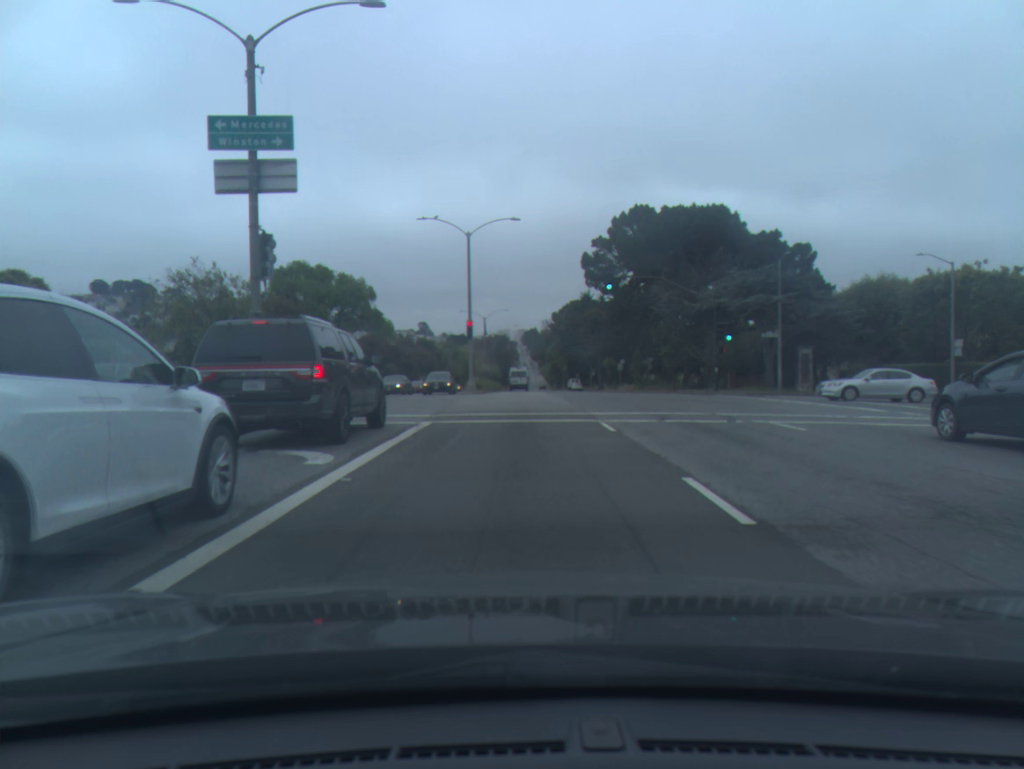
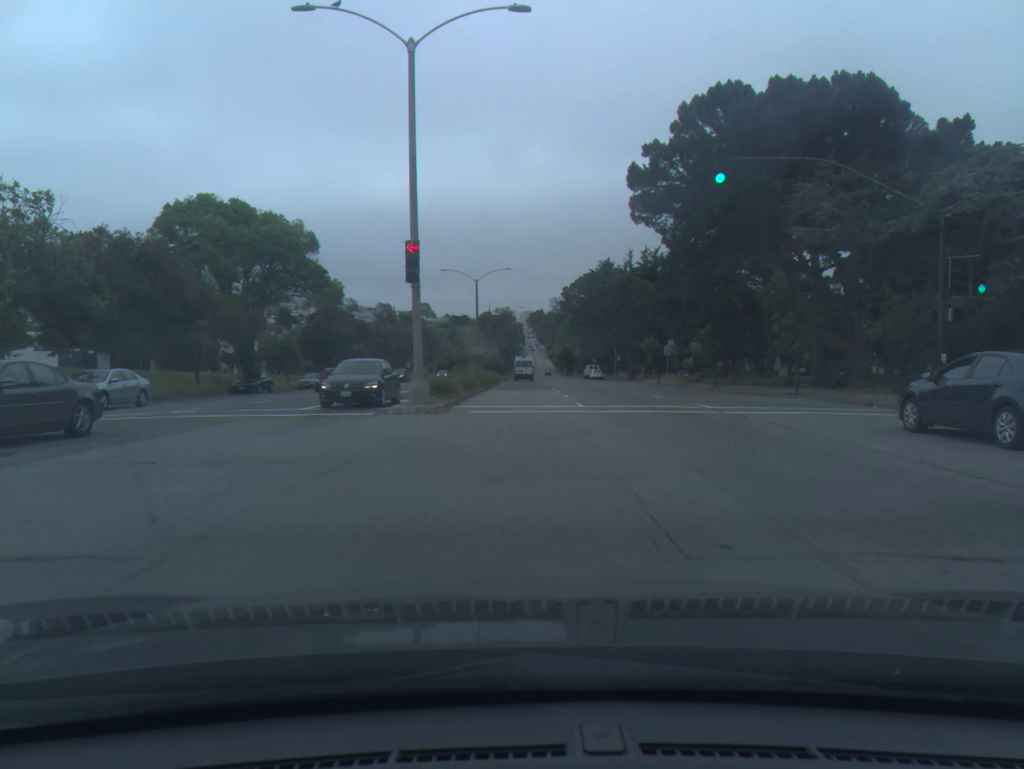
(-0.1, +24.9) m; -1°
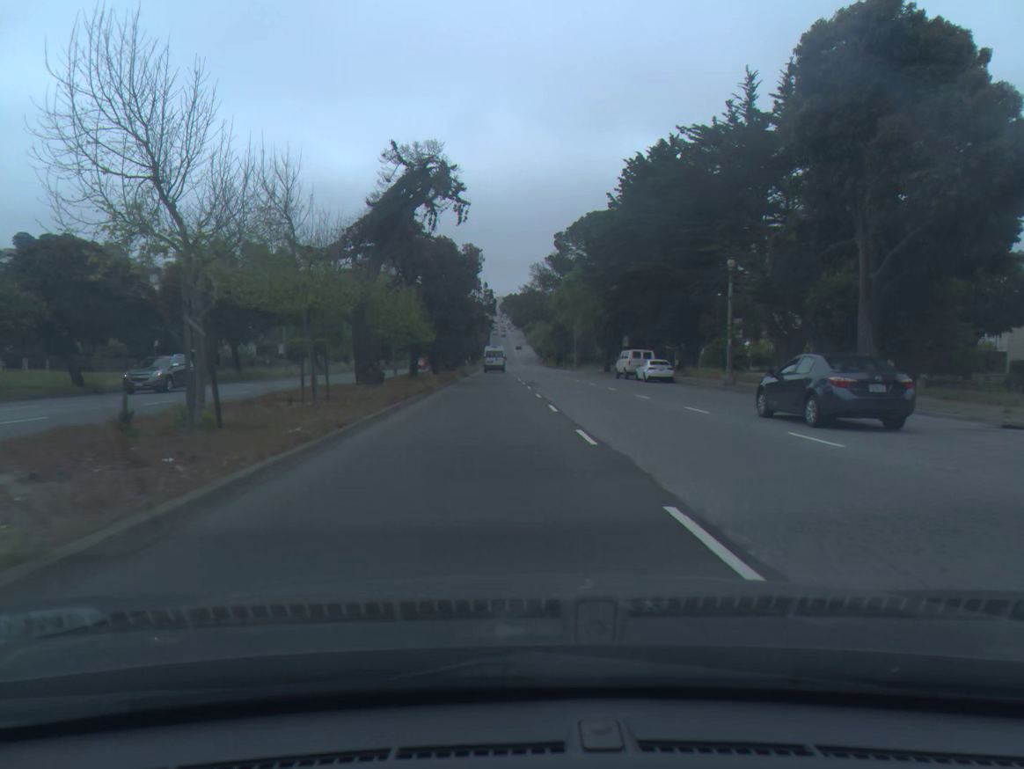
(+0.6, +62.7) m; +2°
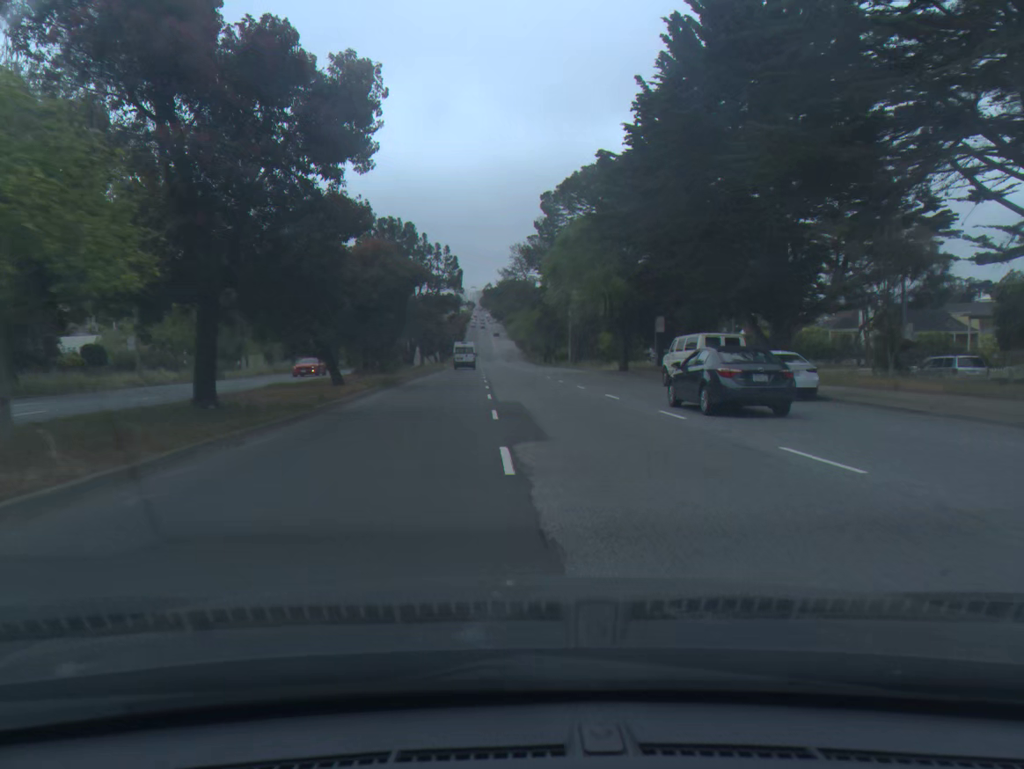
(+0.4, +25.5) m; +1°
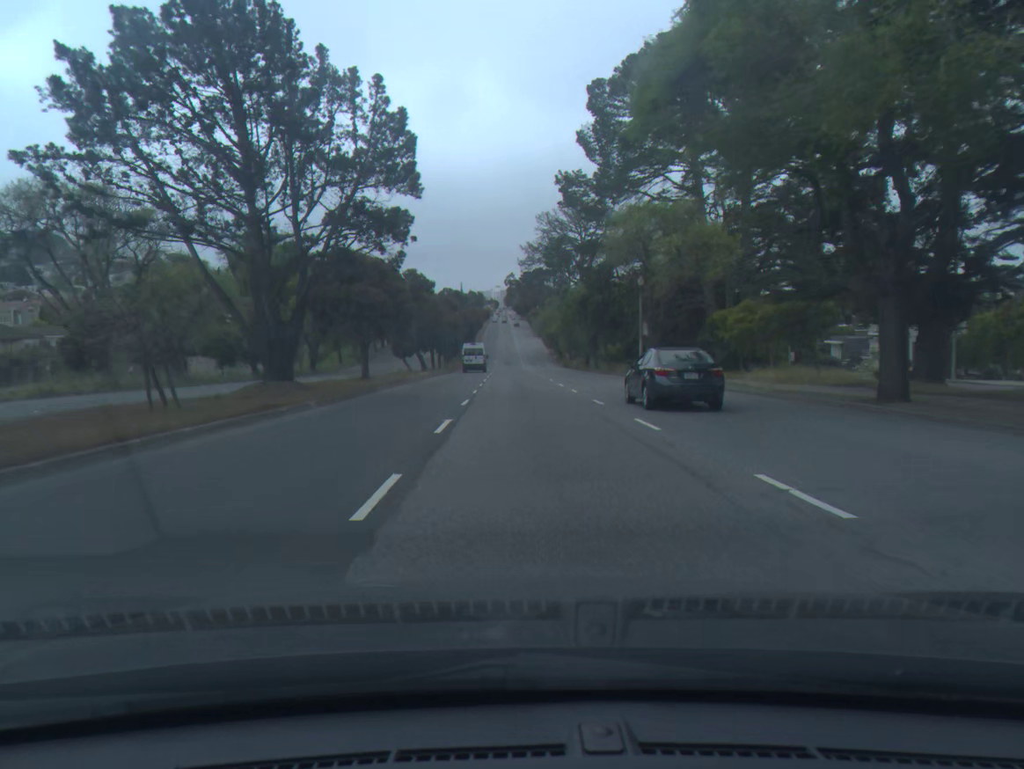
(-0.5, +38.5) m; -2°
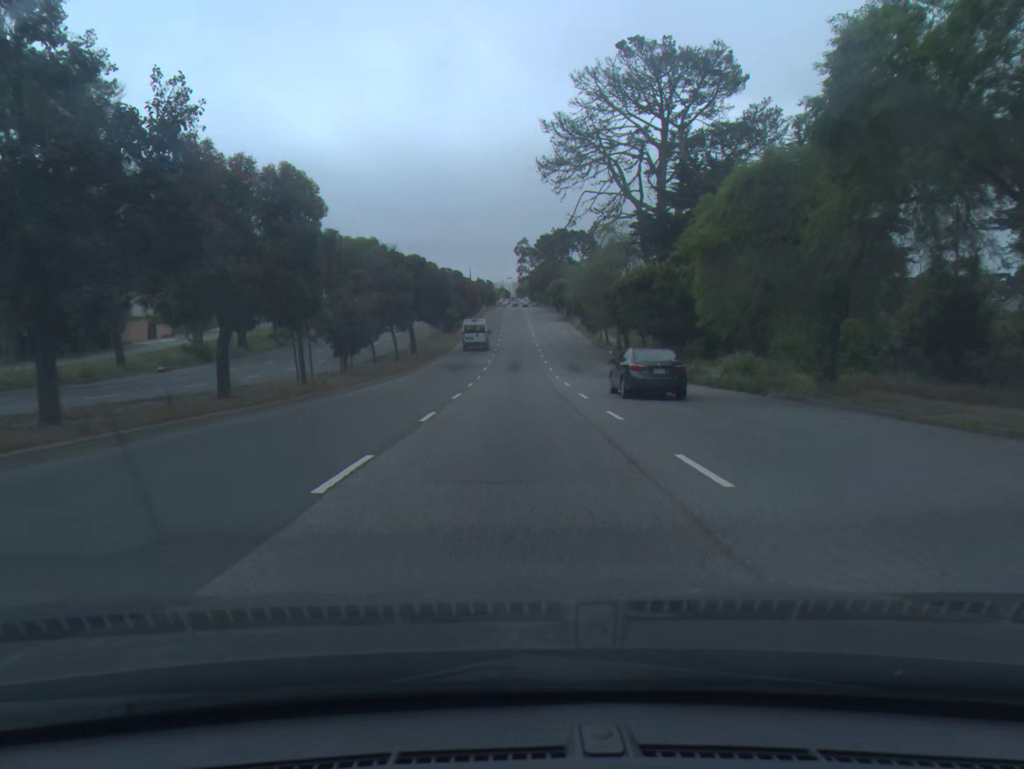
(-0.6, +64.1) m; -1°
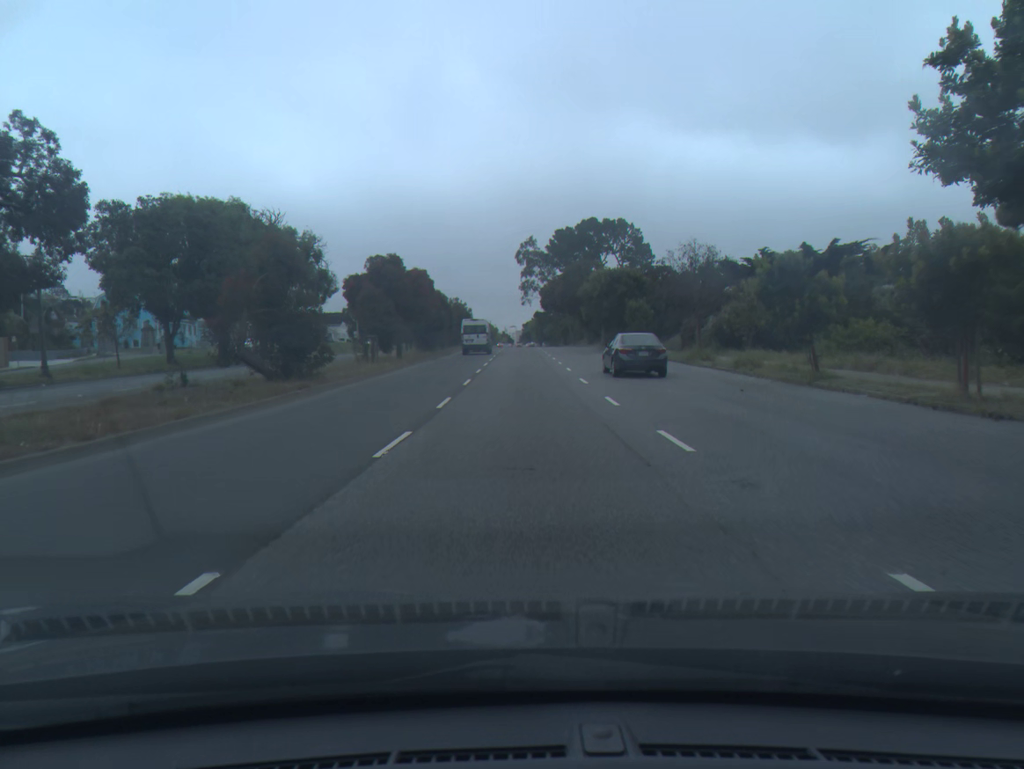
(-0.3, +63.2) m; 0°
